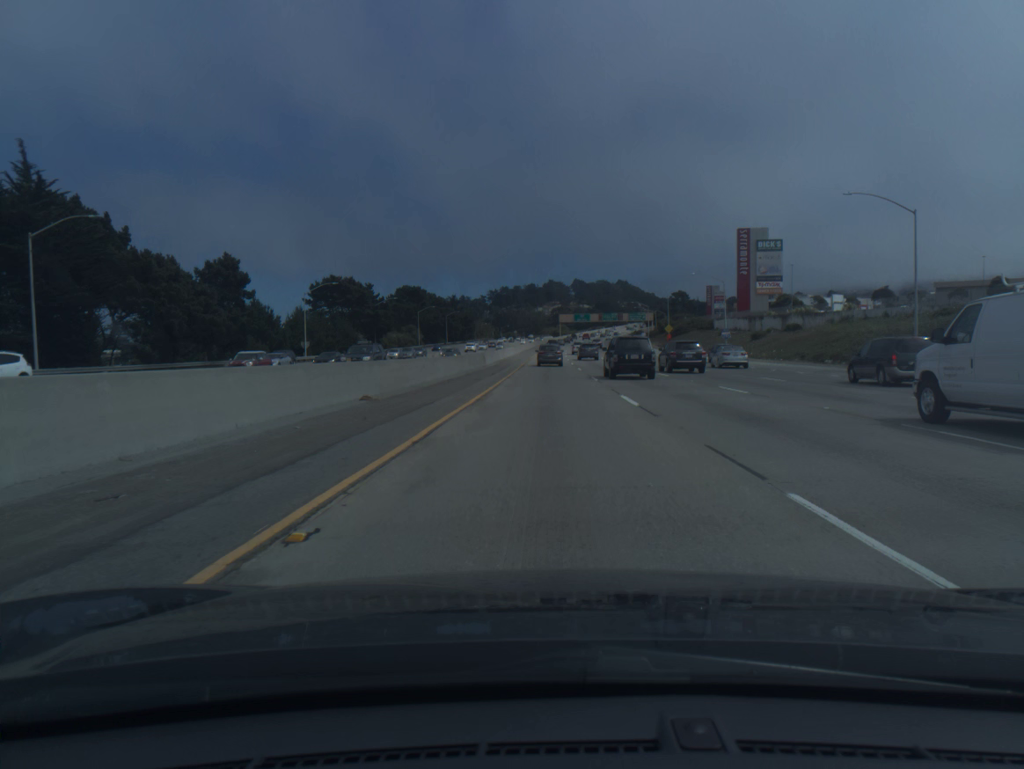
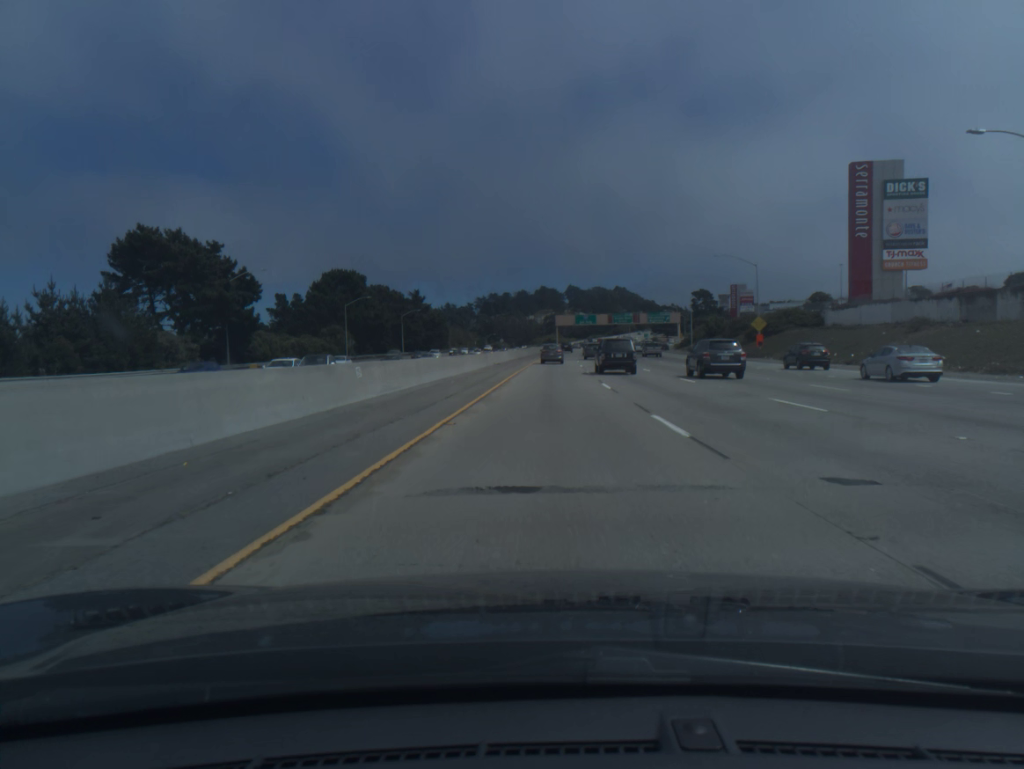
(+0.3, +64.8) m; +1°
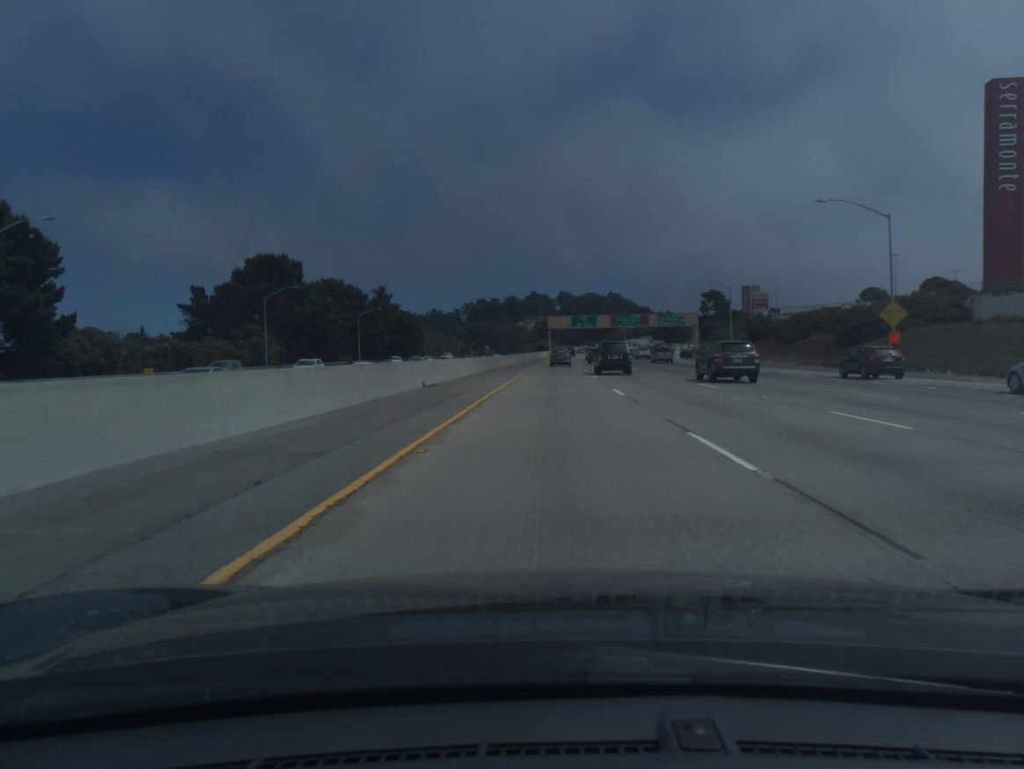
(+0.2, +32.8) m; +1°
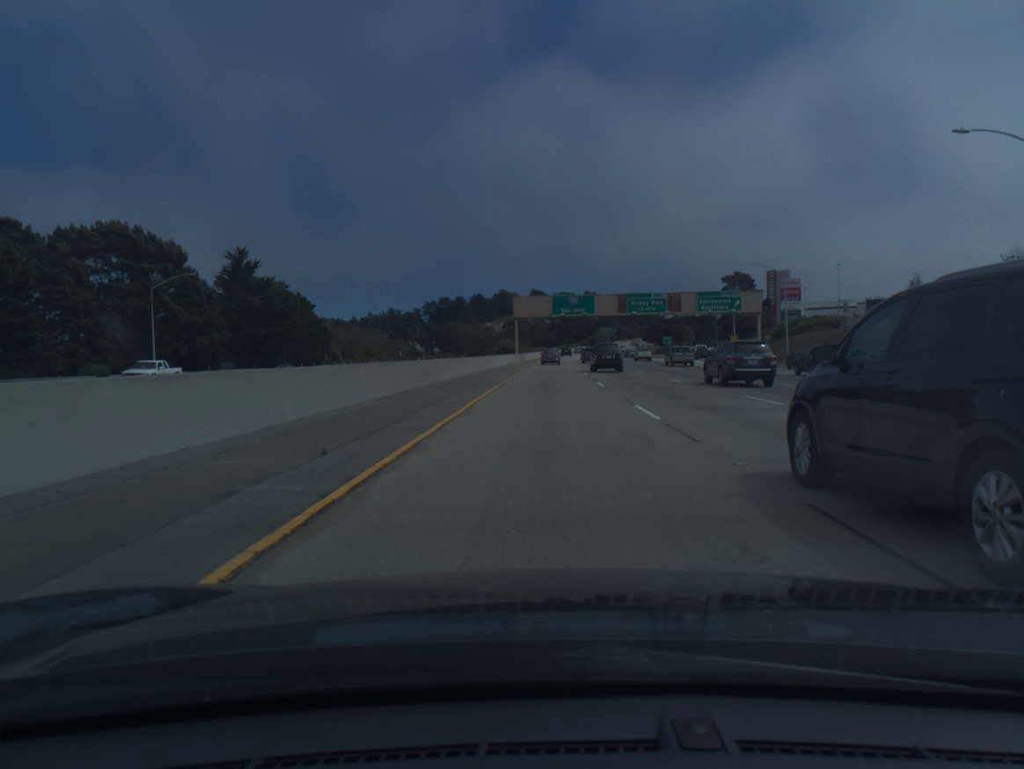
(+1.3, +66.5) m; +2°
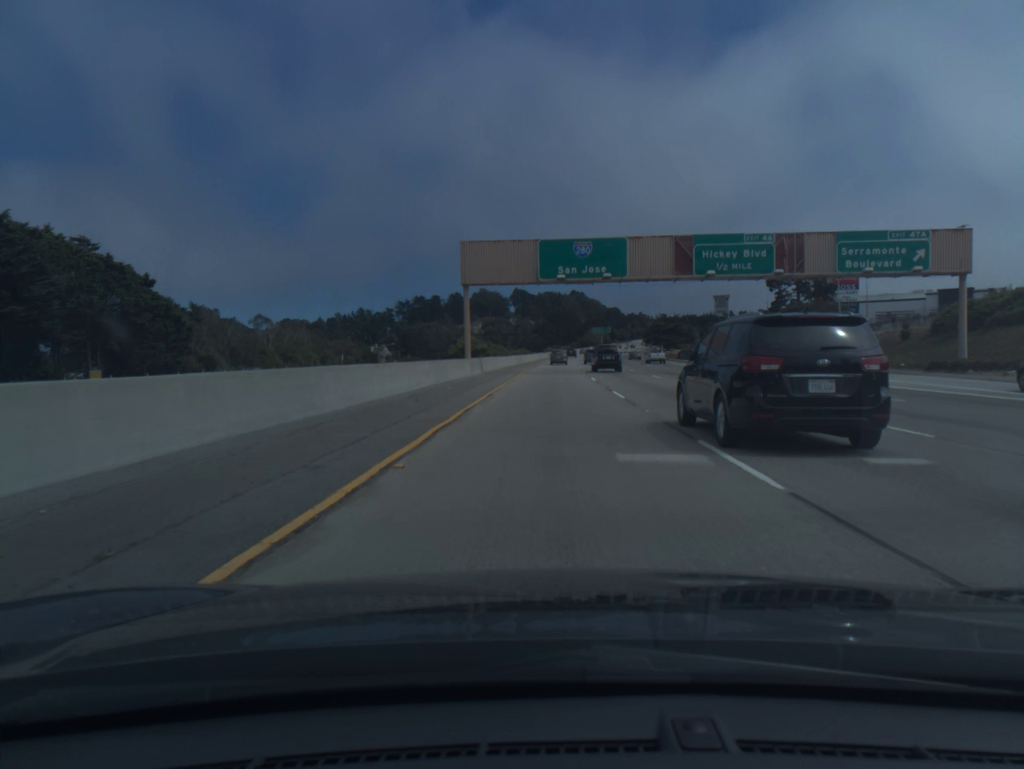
(+0.4, +51.3) m; +1°
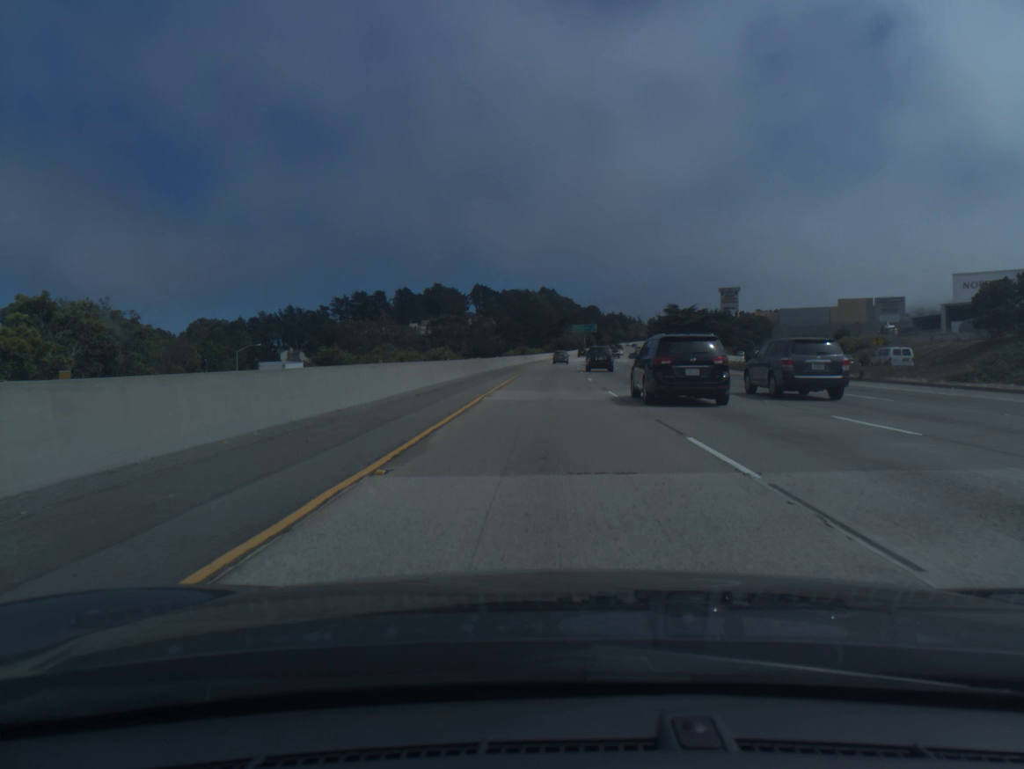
(+1.9, +87.9) m; +2°
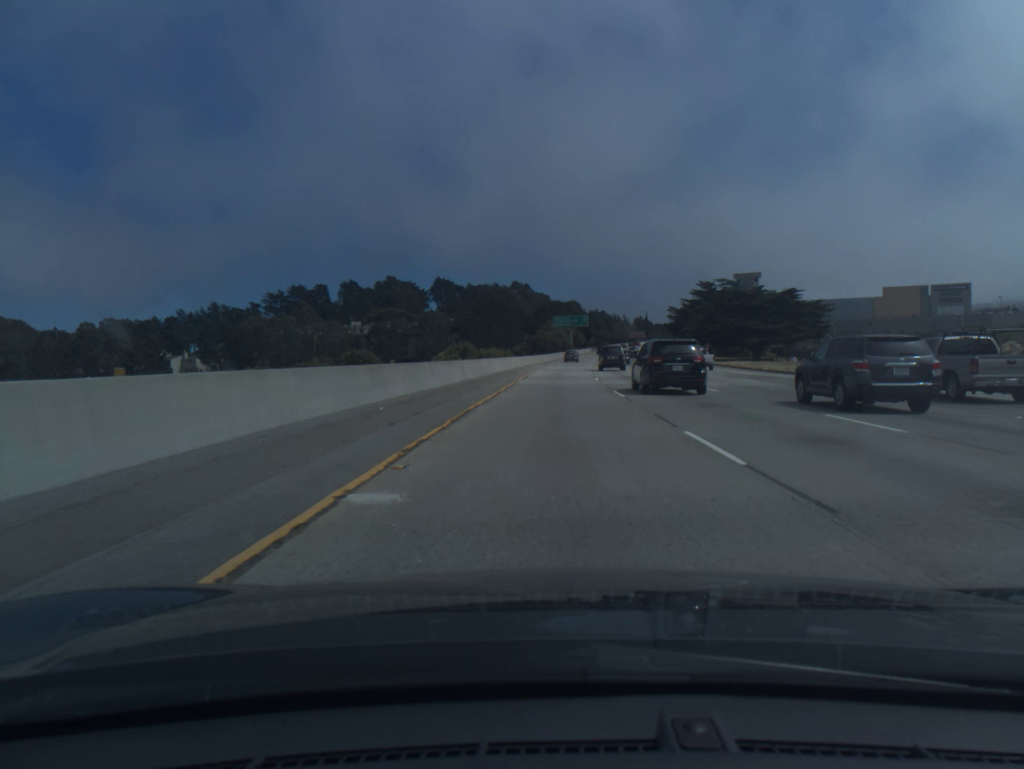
(+1.0, +72.5) m; +2°
